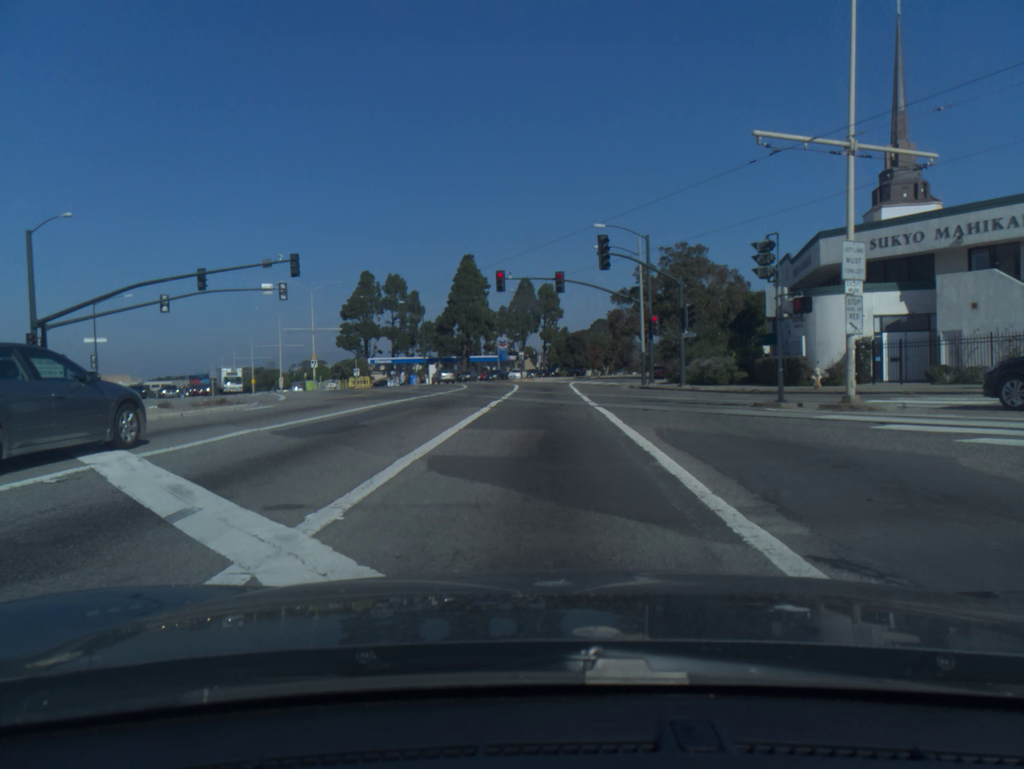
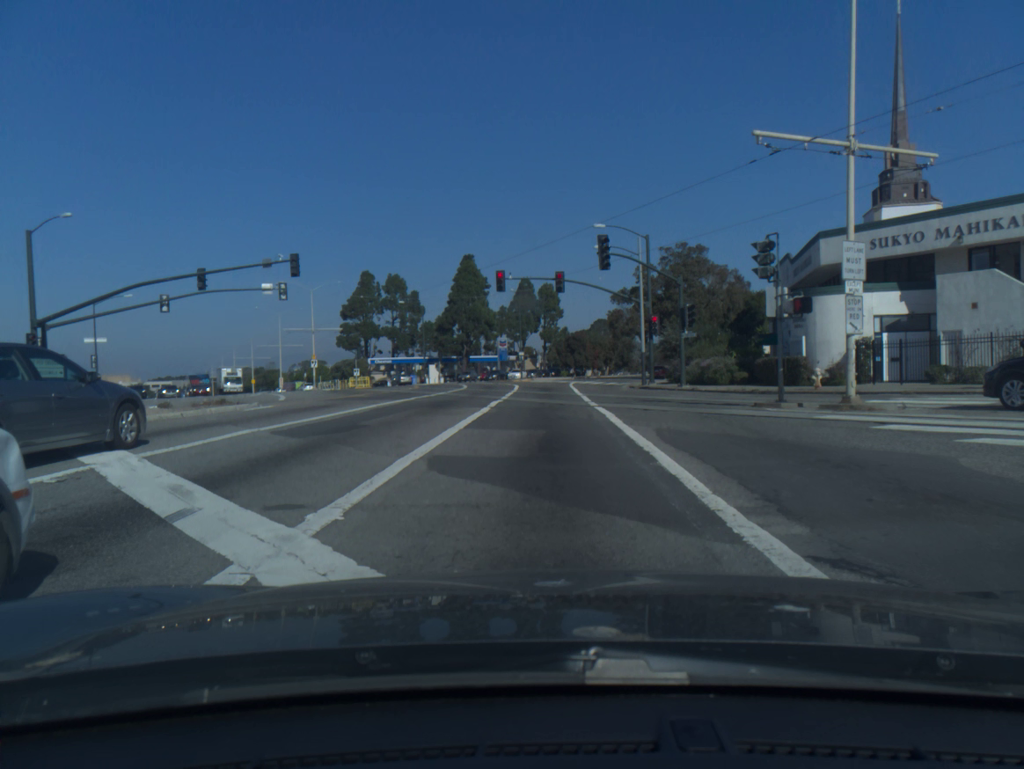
(0.0, 0.0) m; 0°
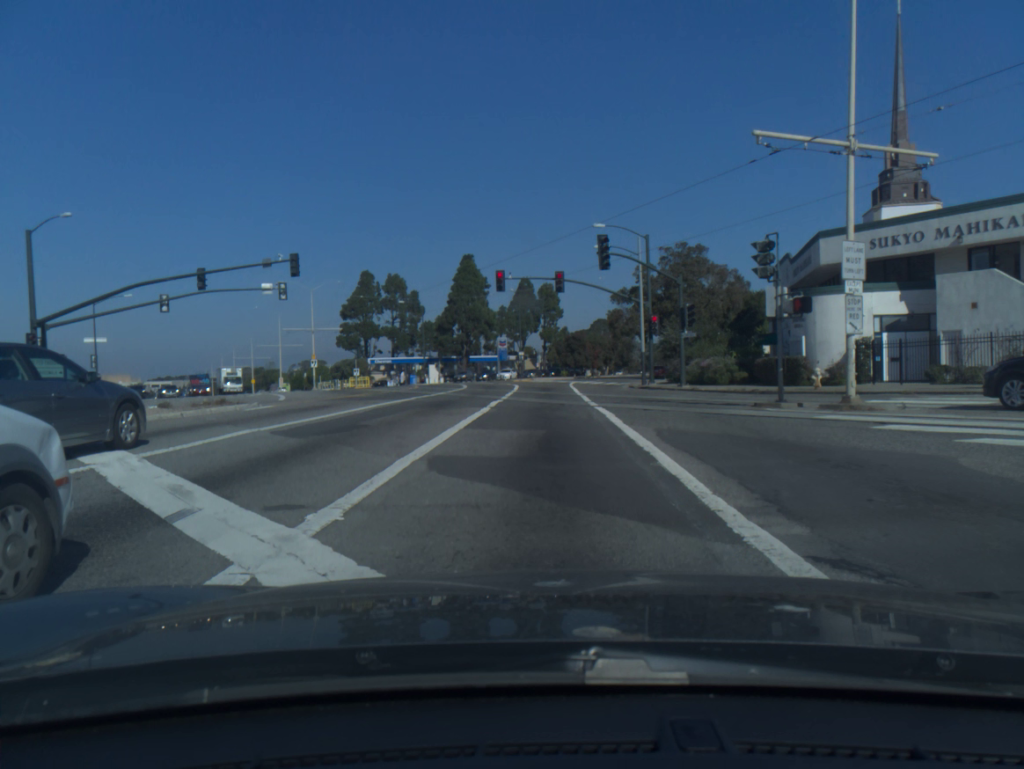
(0.0, 0.0) m; 0°
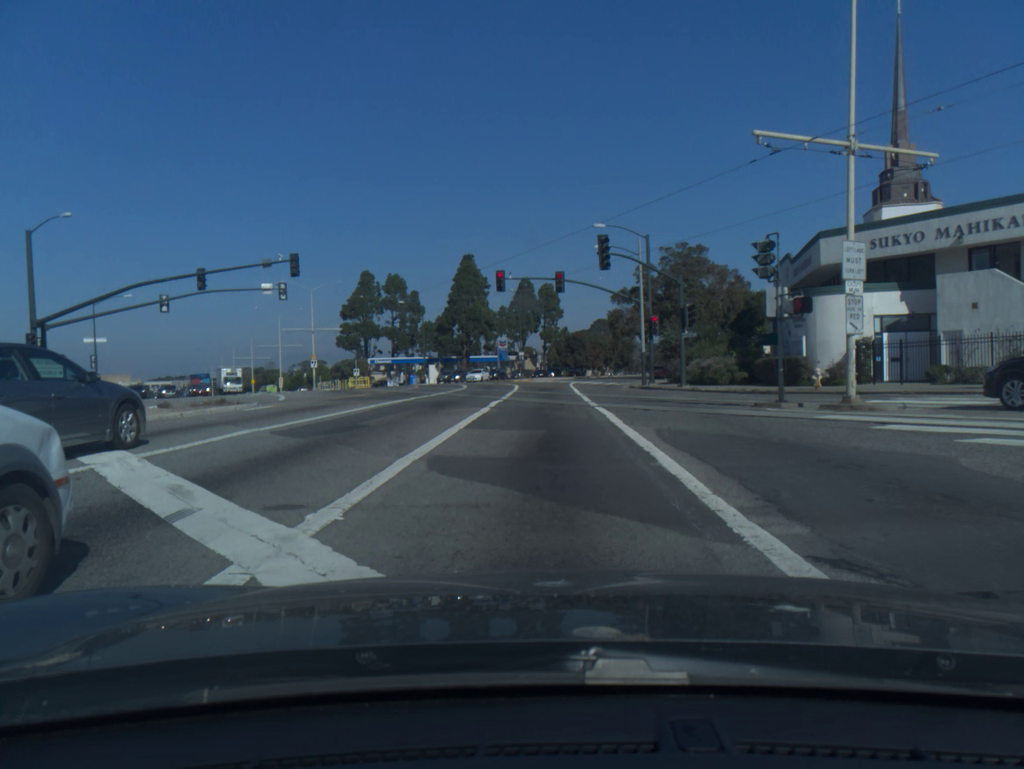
(0.0, 0.0) m; 0°
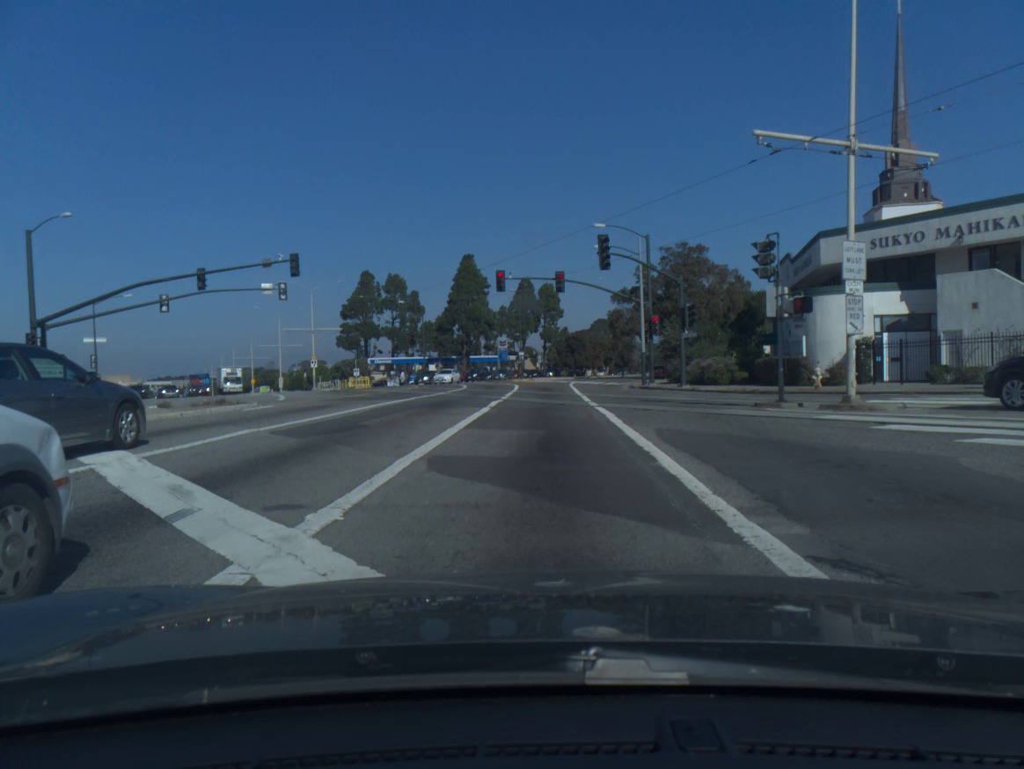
(0.0, 0.0) m; 0°
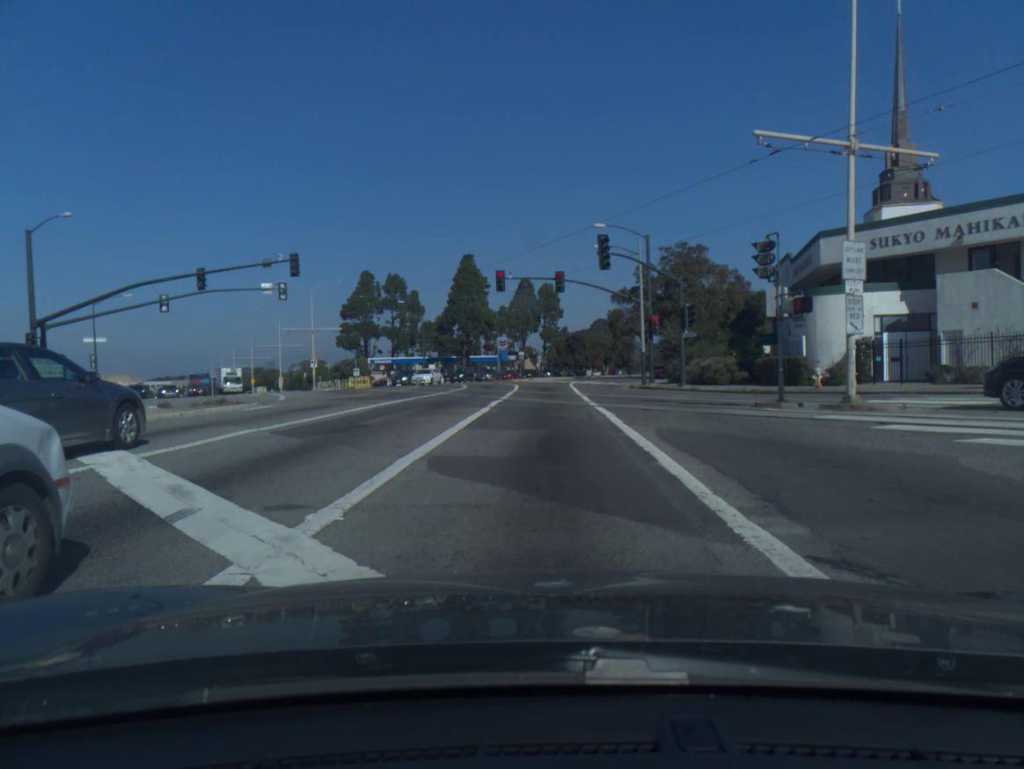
(0.0, 0.0) m; 0°
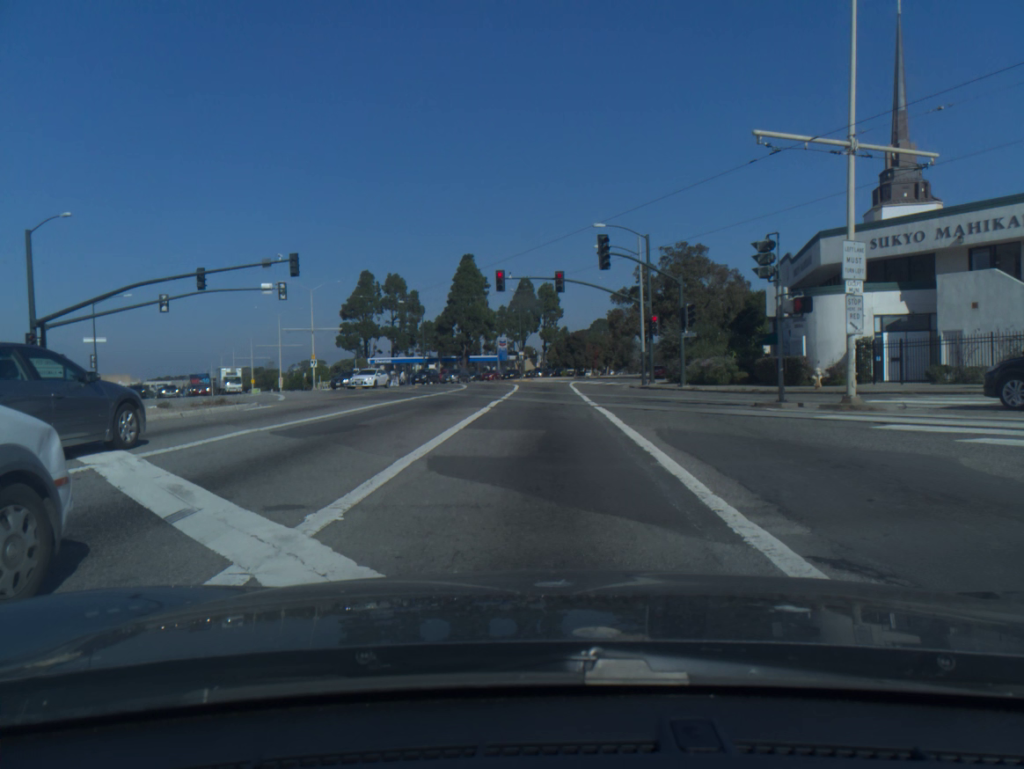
(0.0, 0.0) m; 0°
